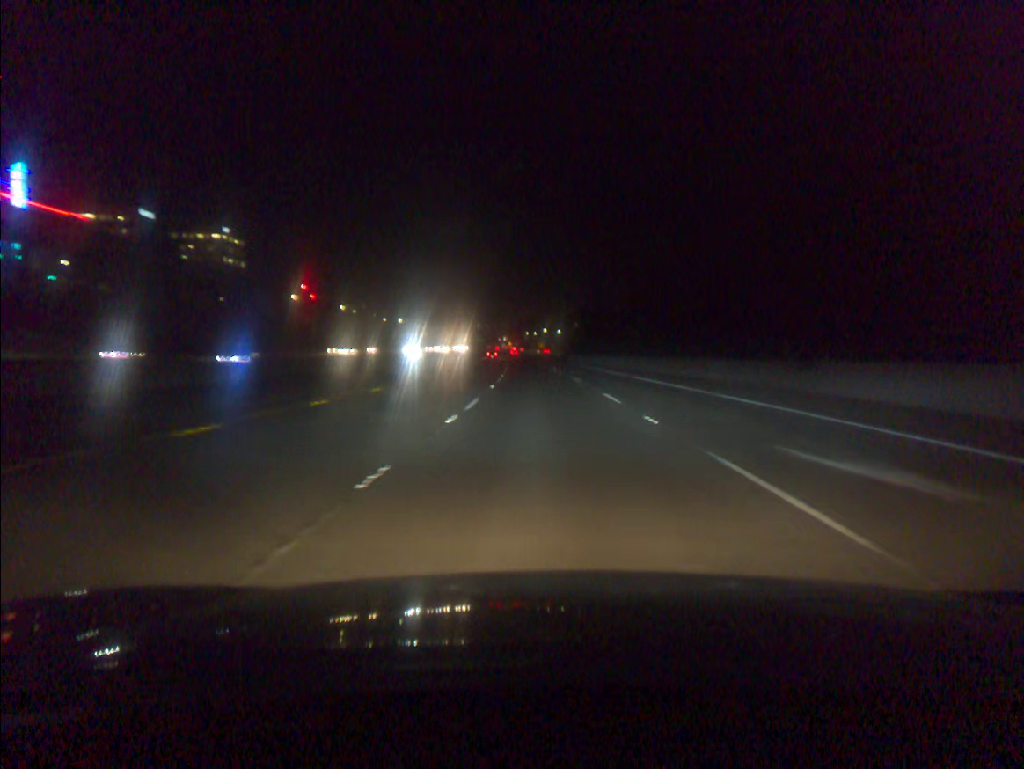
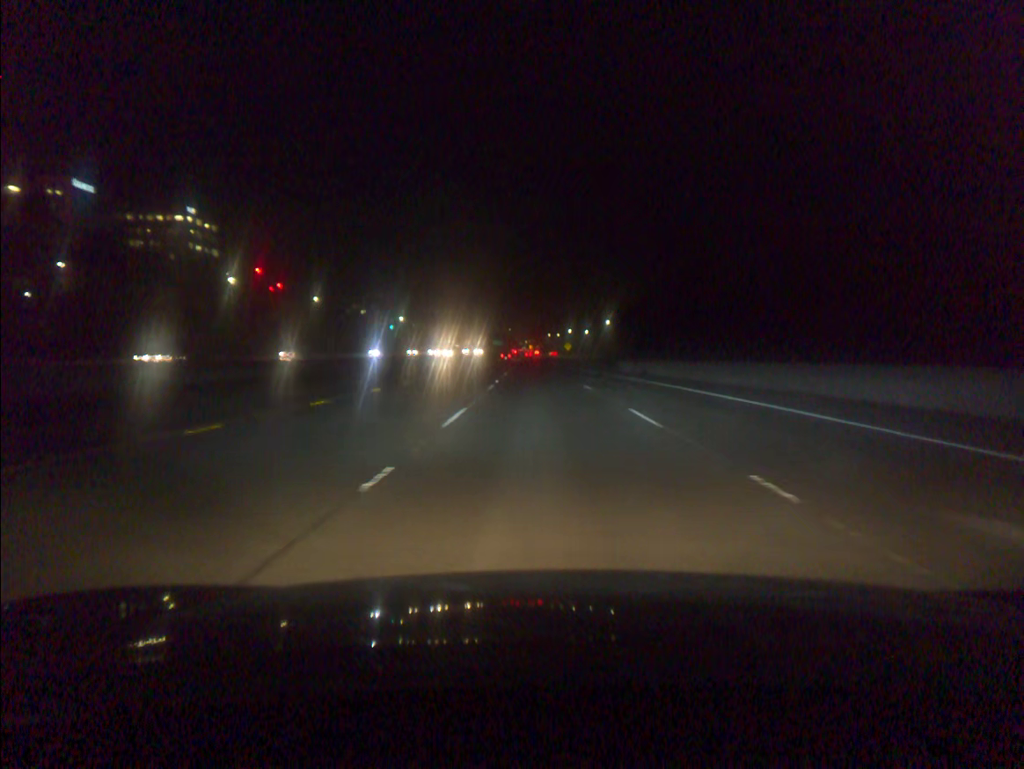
(-0.7, +50.7) m; -2°
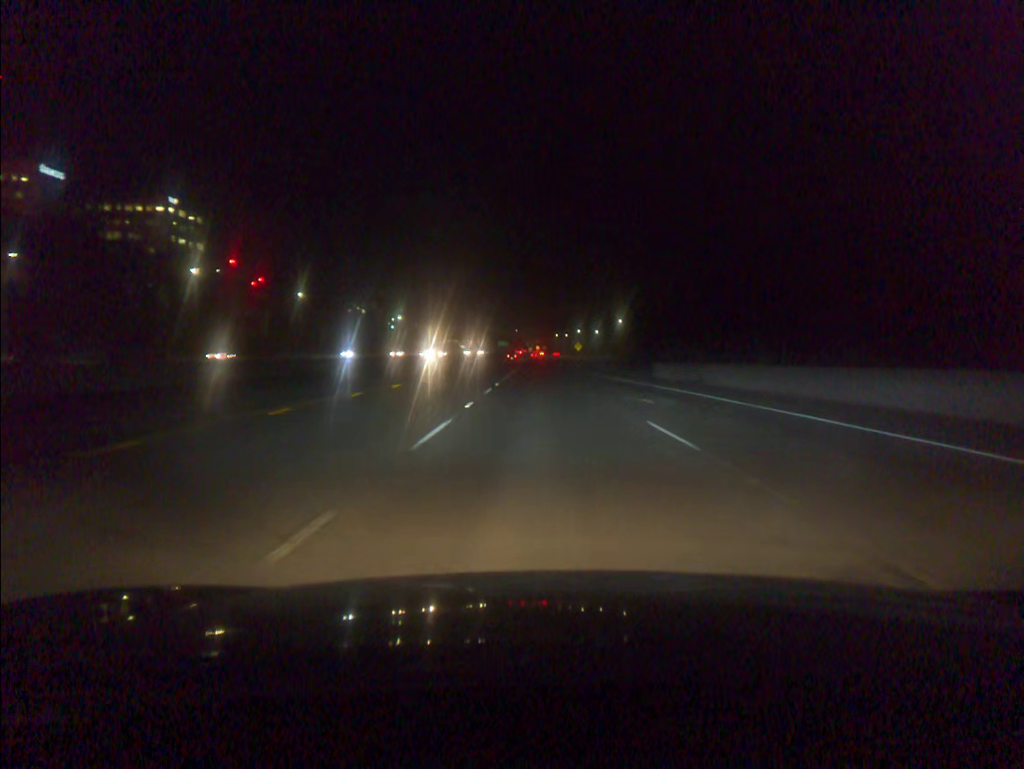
(-0.1, +16.9) m; 0°
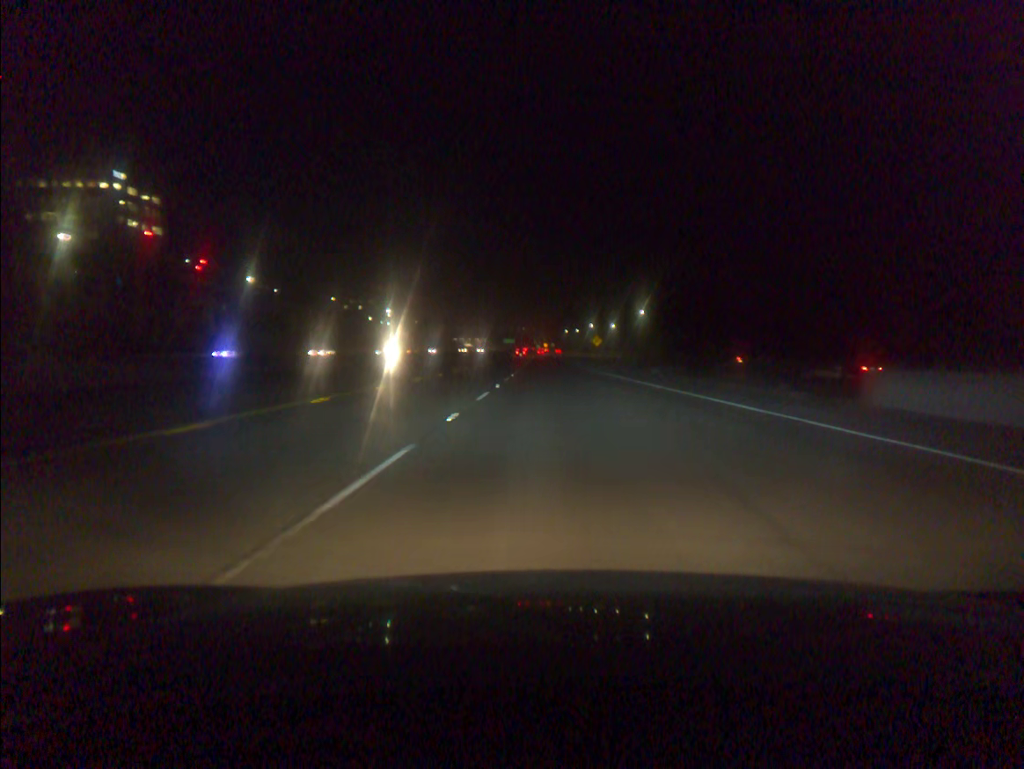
(-0.2, +33.8) m; -1°
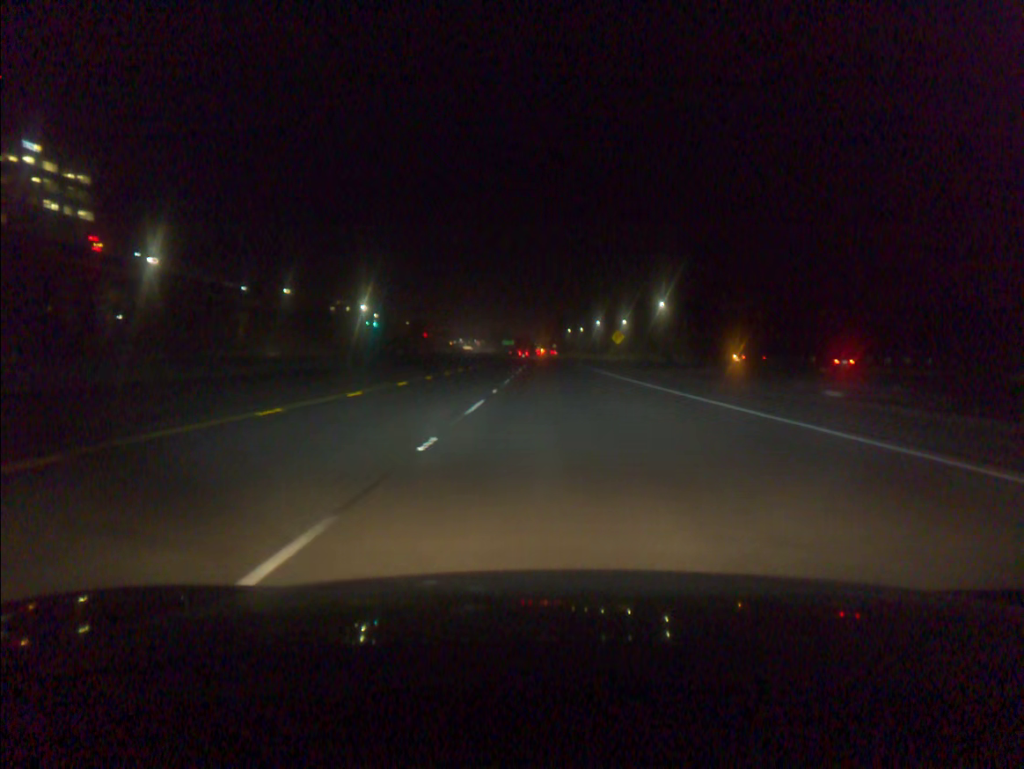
(-0.1, +33.8) m; 0°
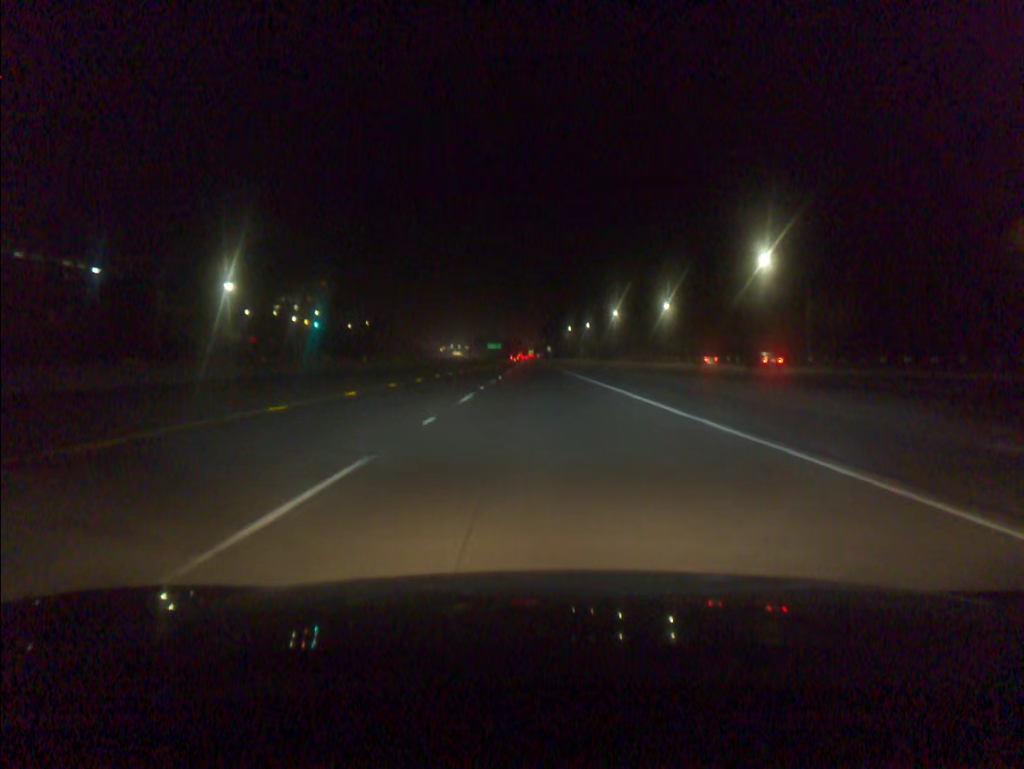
(+0.6, +84.5) m; 0°
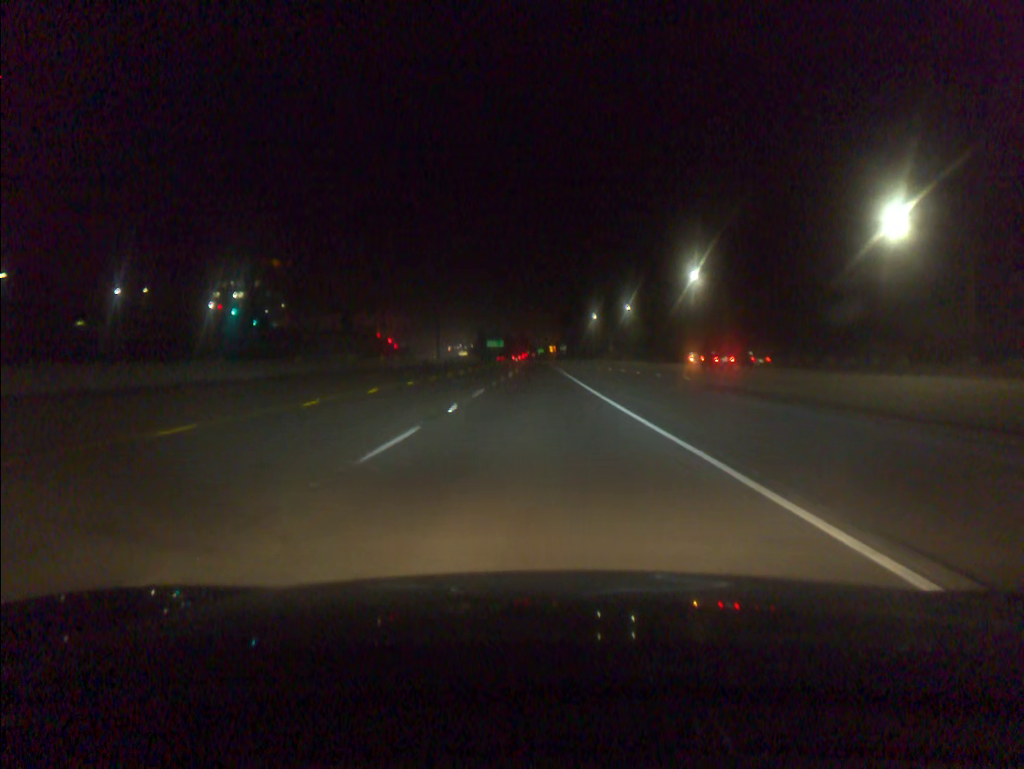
(-0.4, +84.4) m; -1°
